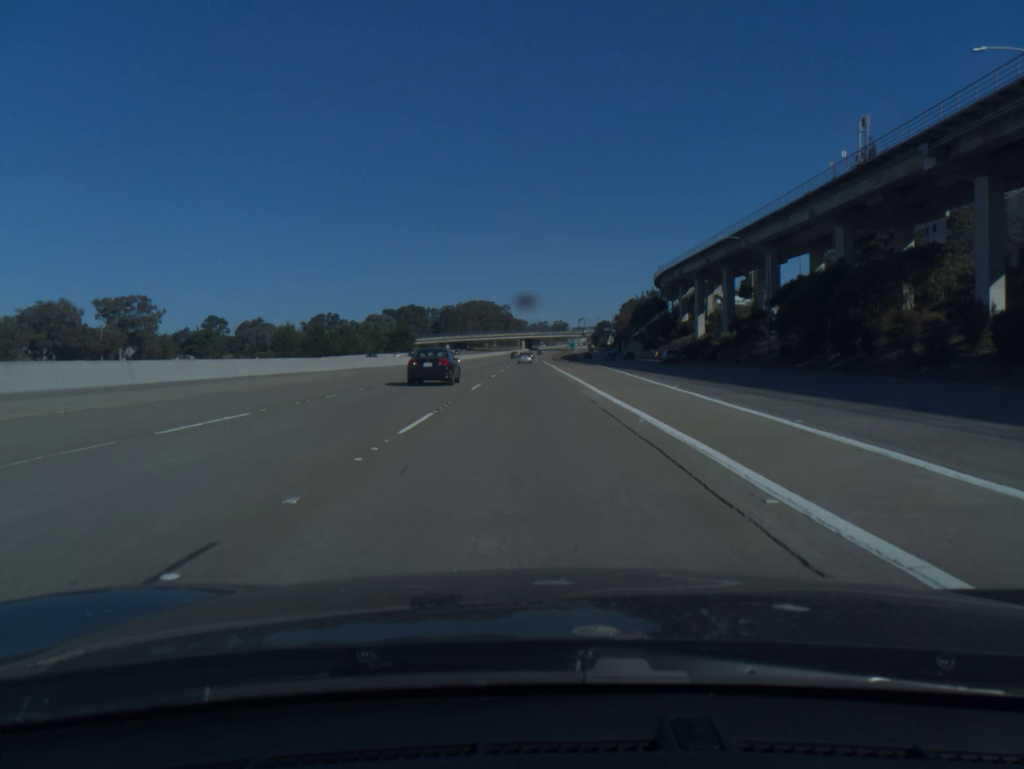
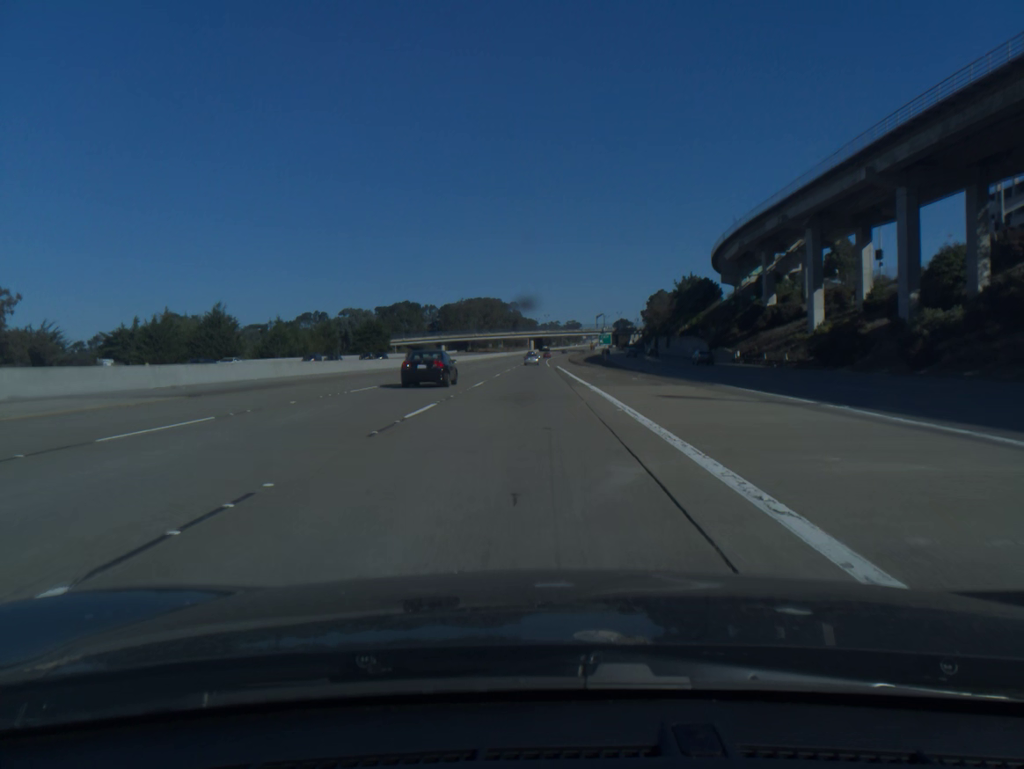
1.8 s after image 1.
(-0.4, +55.1) m; -1°
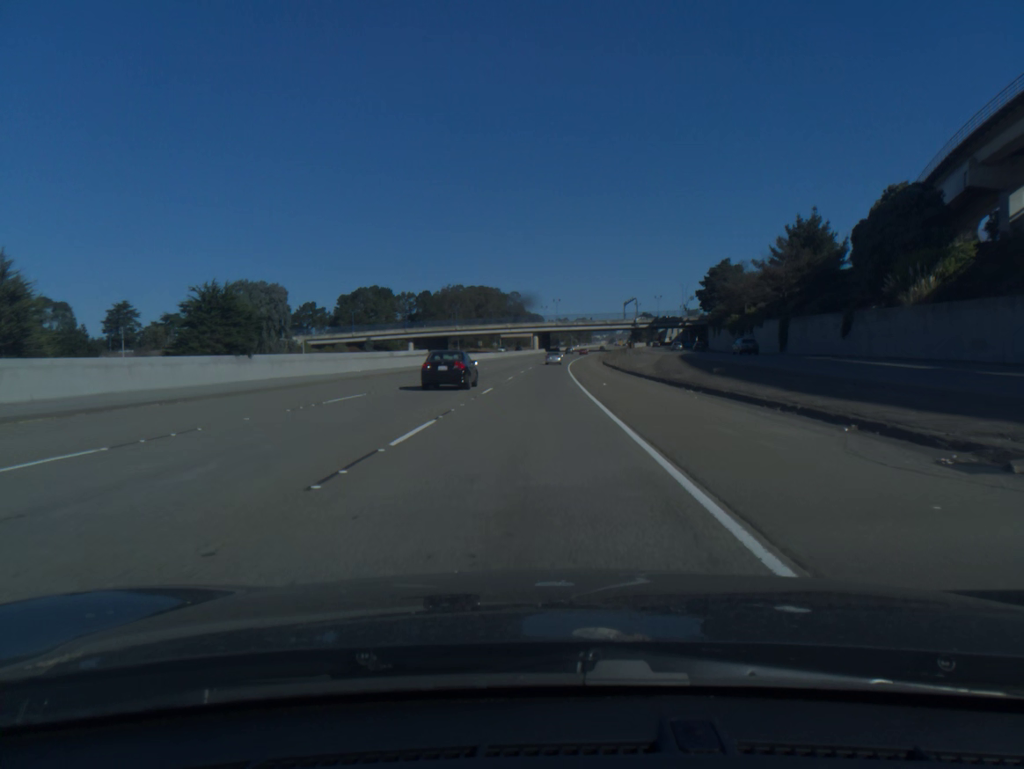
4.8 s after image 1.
(-0.5, +91.7) m; 0°
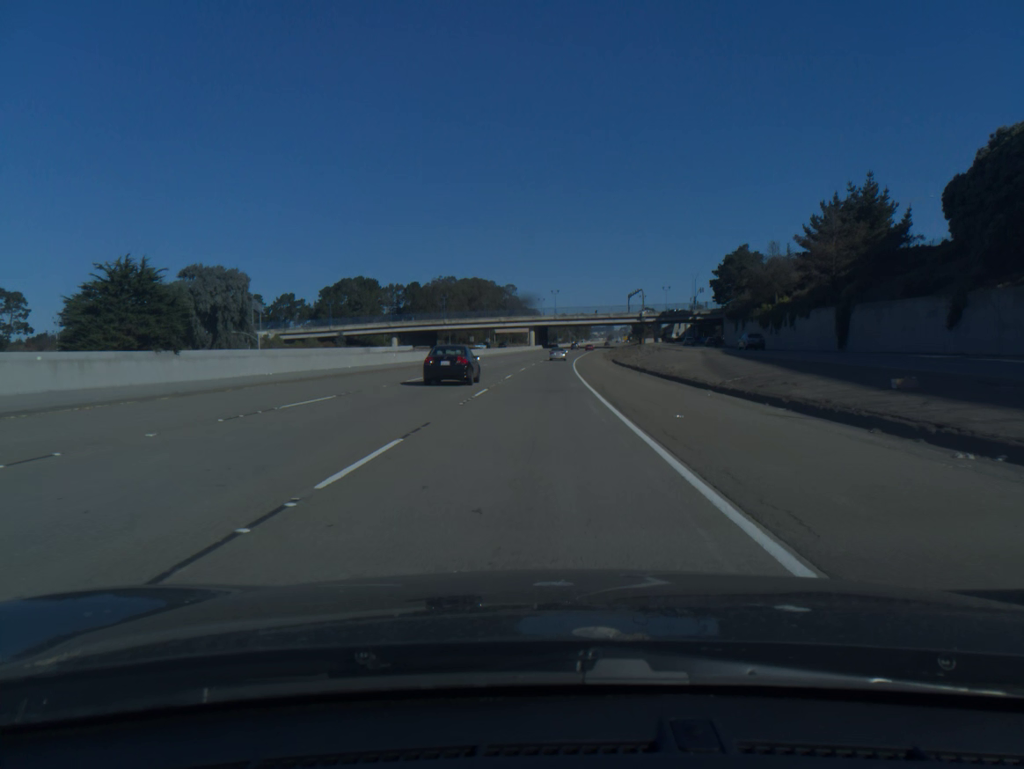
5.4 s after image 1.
(0.0, +18.3) m; 0°
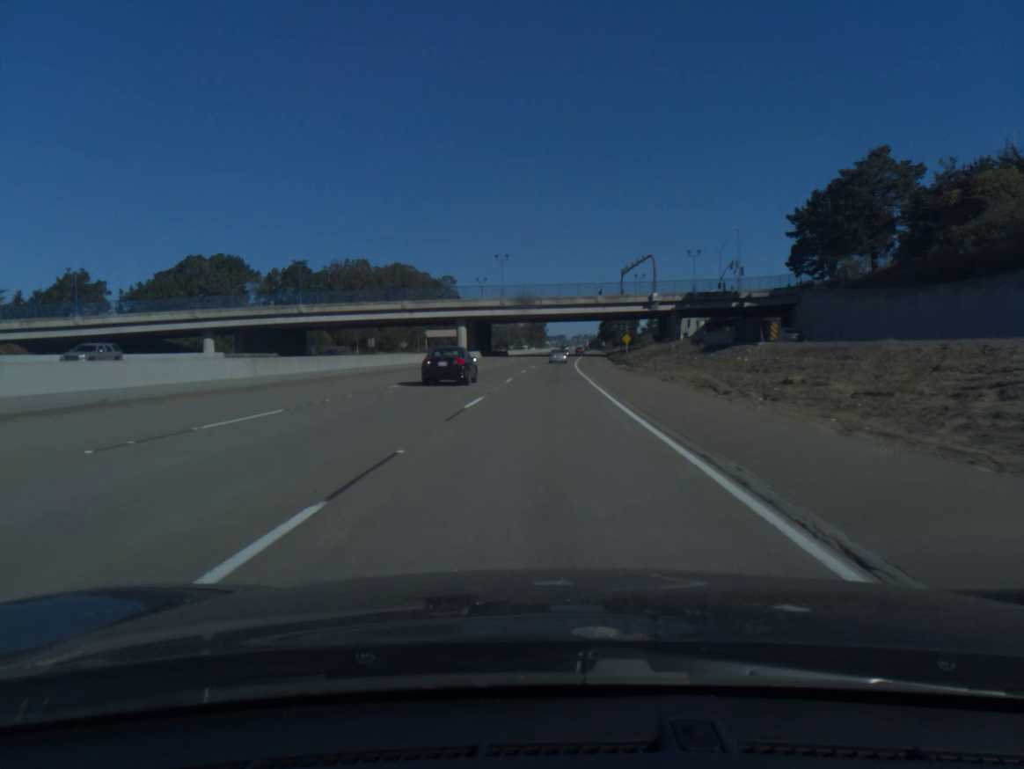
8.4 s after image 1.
(+2.2, +91.0) m; +3°
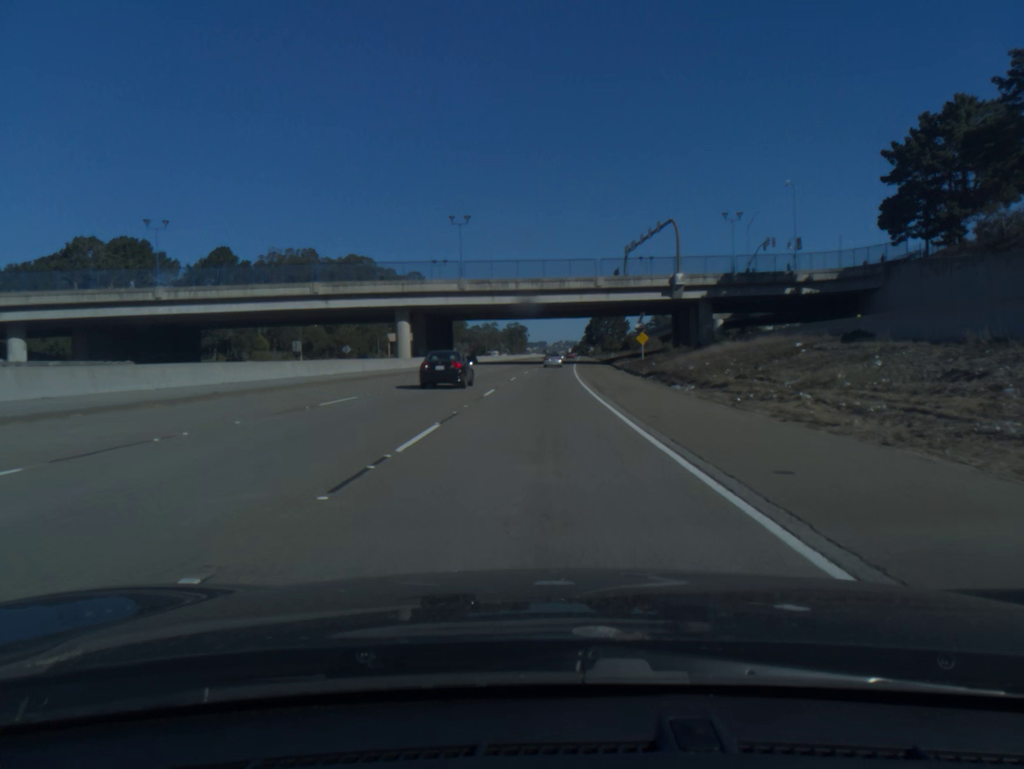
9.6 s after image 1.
(+0.5, +36.2) m; +1°
